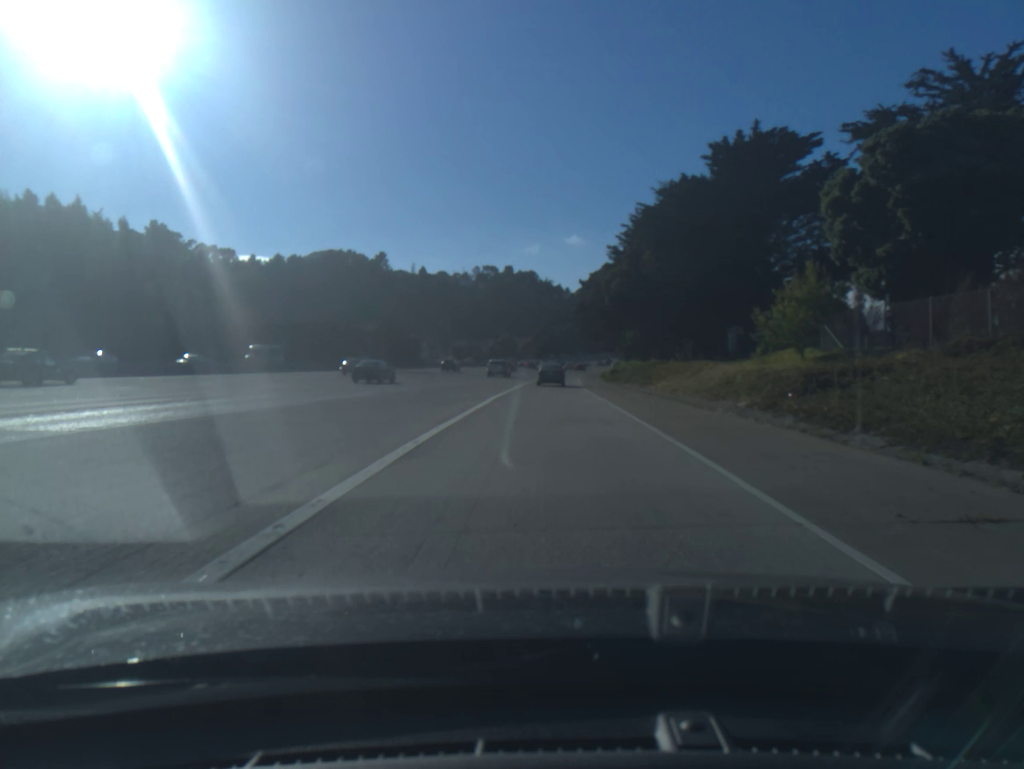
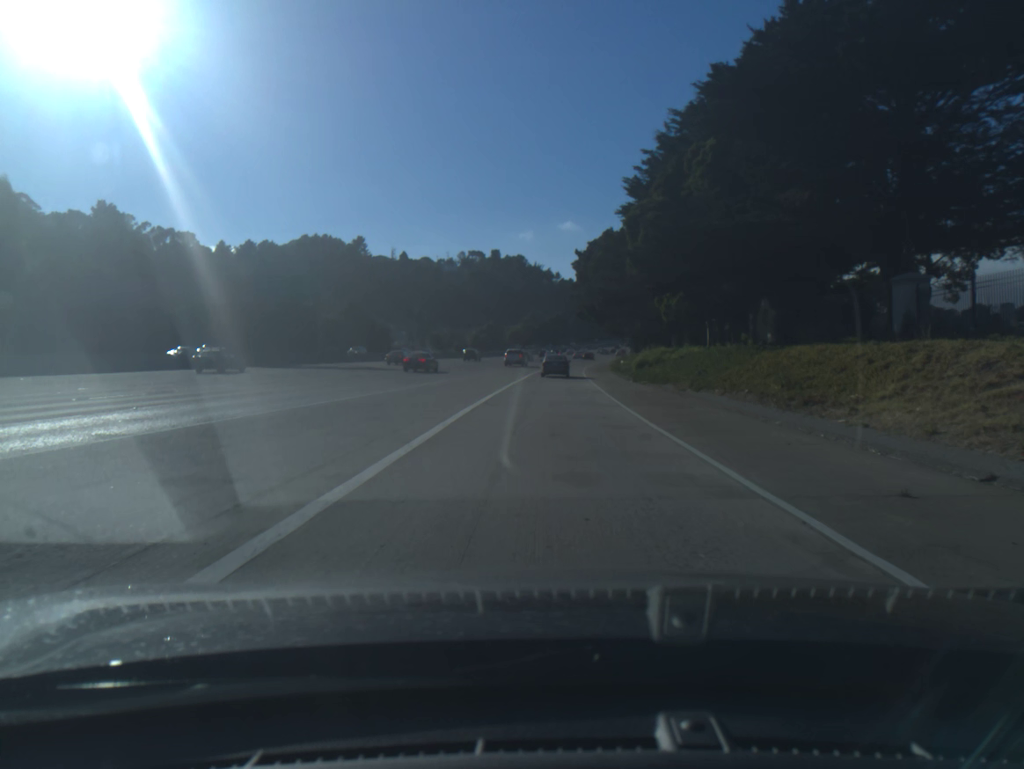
(+0.1, +25.4) m; +1°
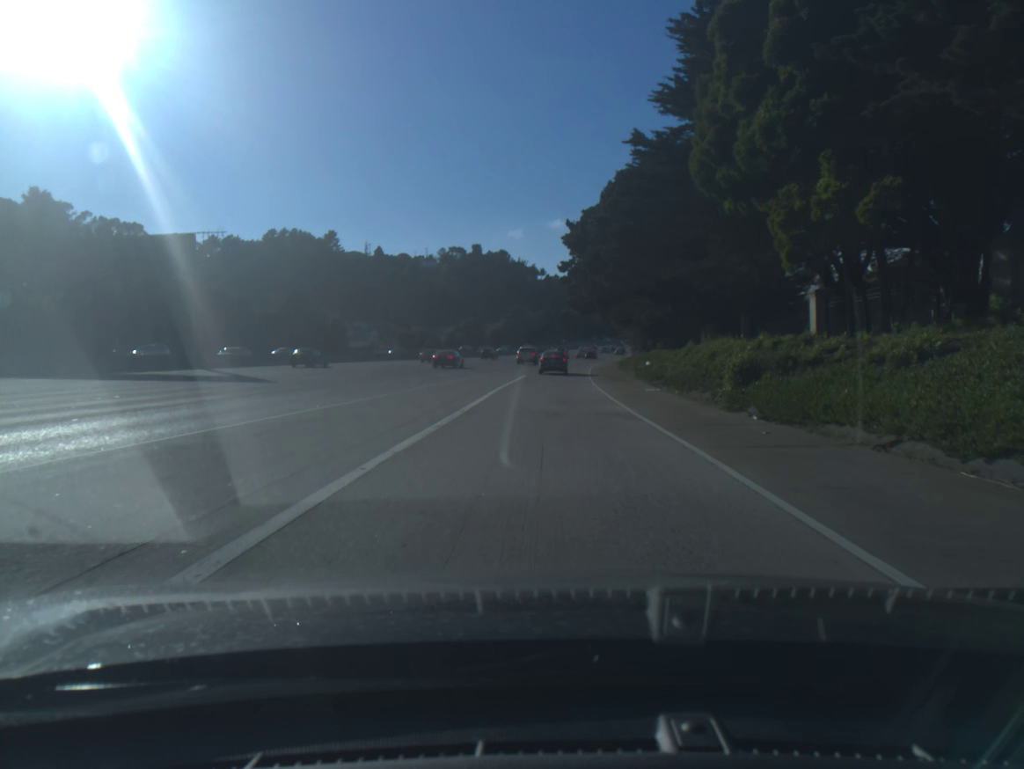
(+0.2, +26.0) m; +1°
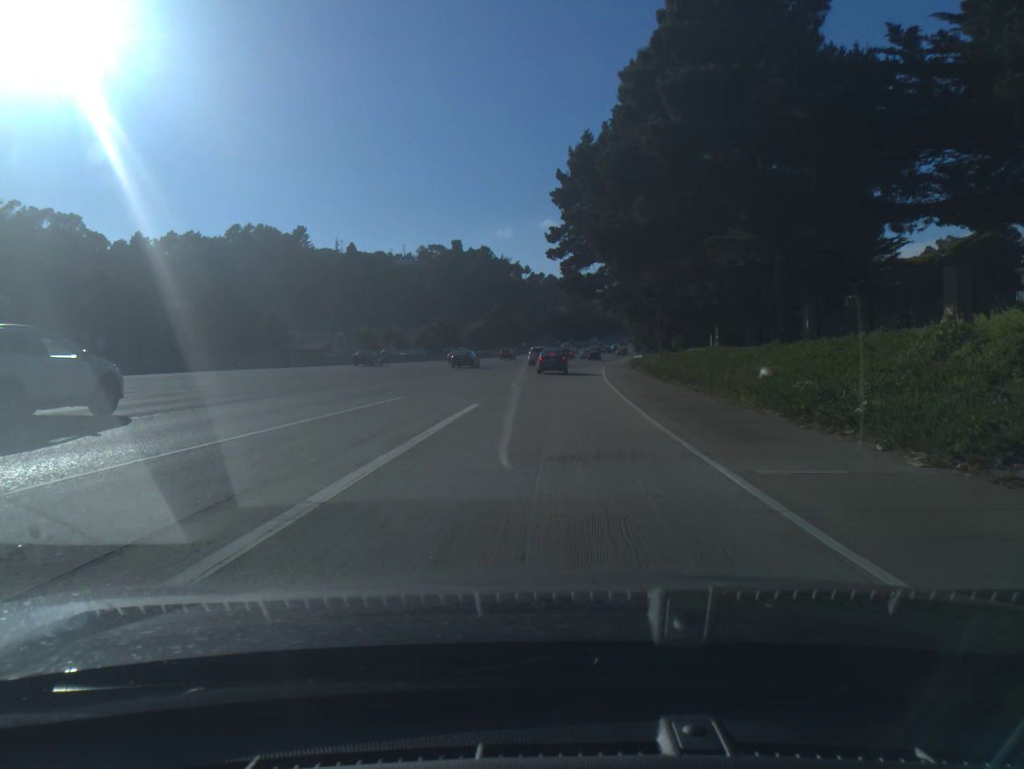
(+0.2, +26.1) m; +1°
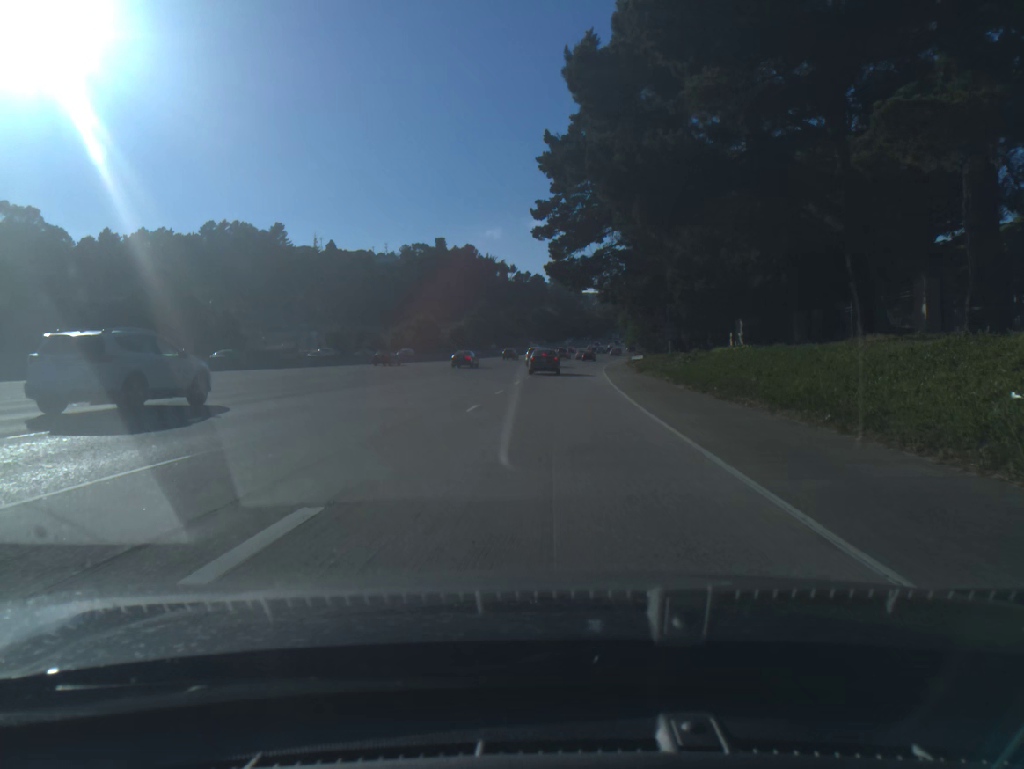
(+0.1, +12.6) m; +1°
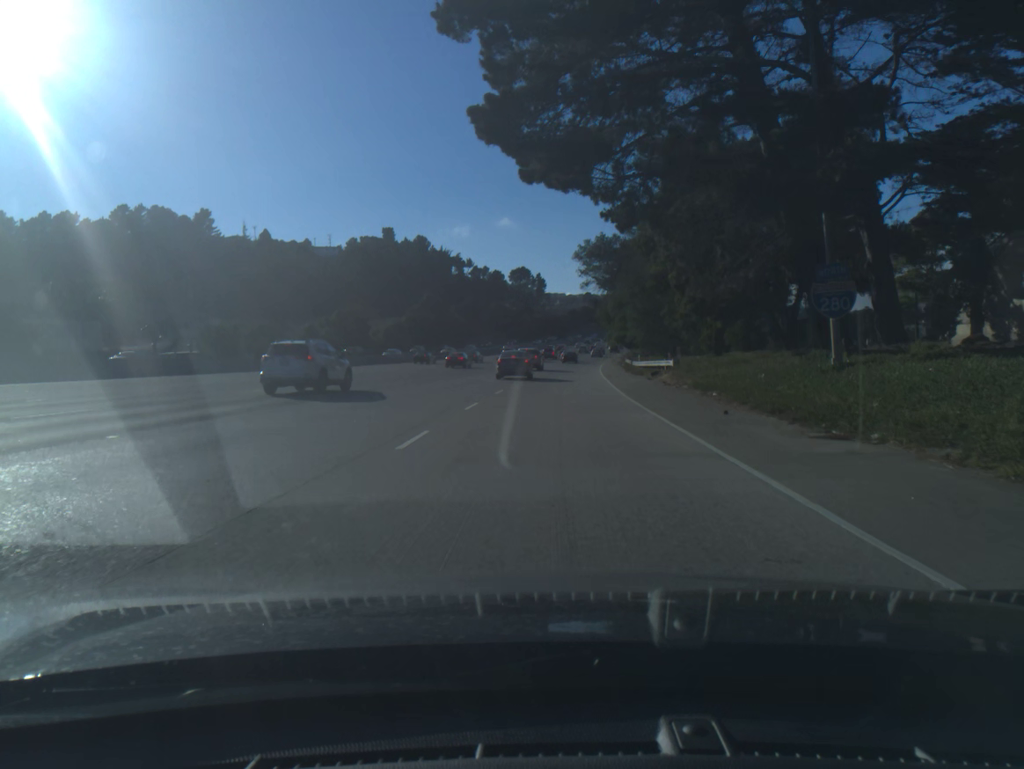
(+1.0, +36.6) m; +3°
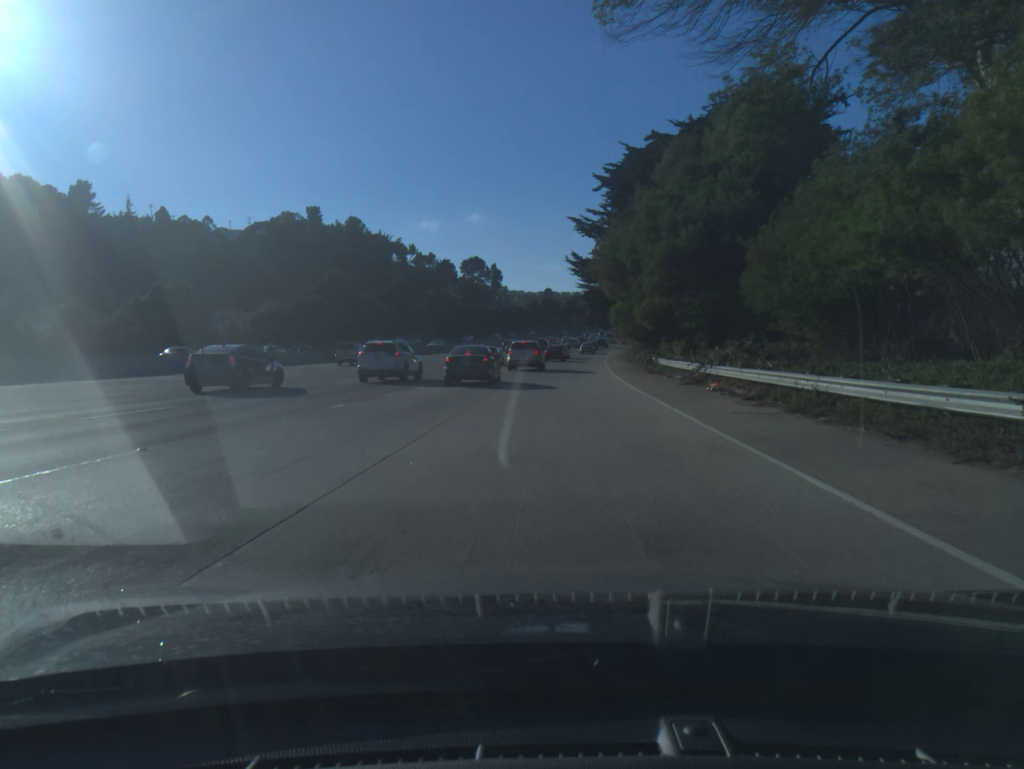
(+1.6, +53.7) m; +3°
